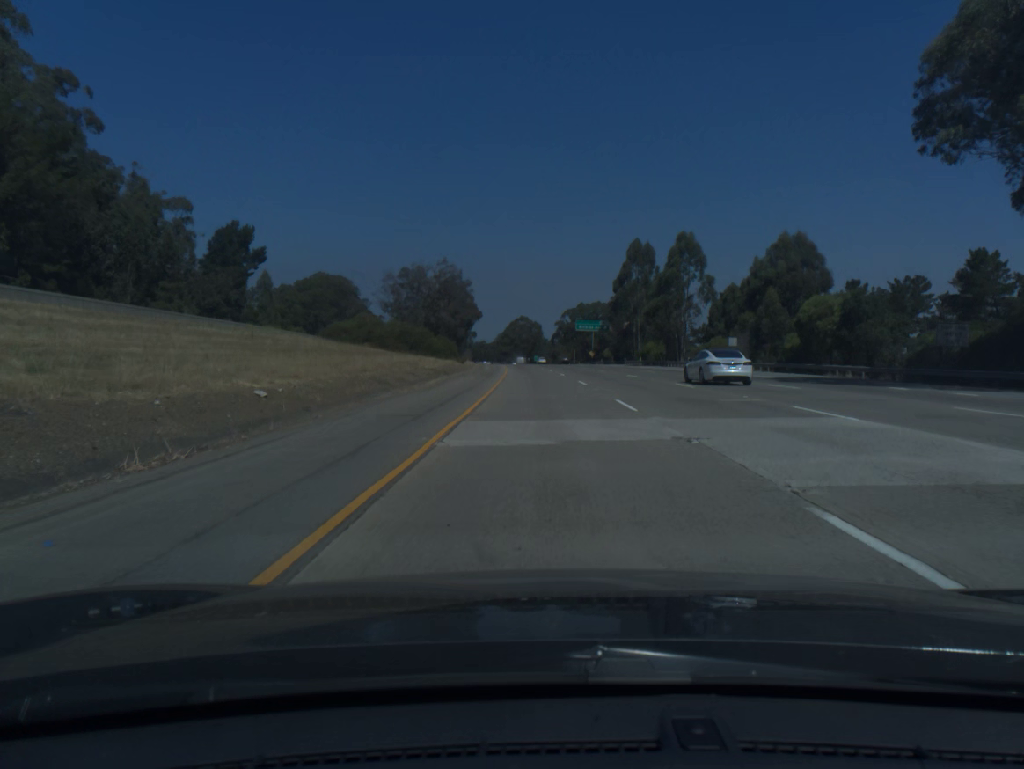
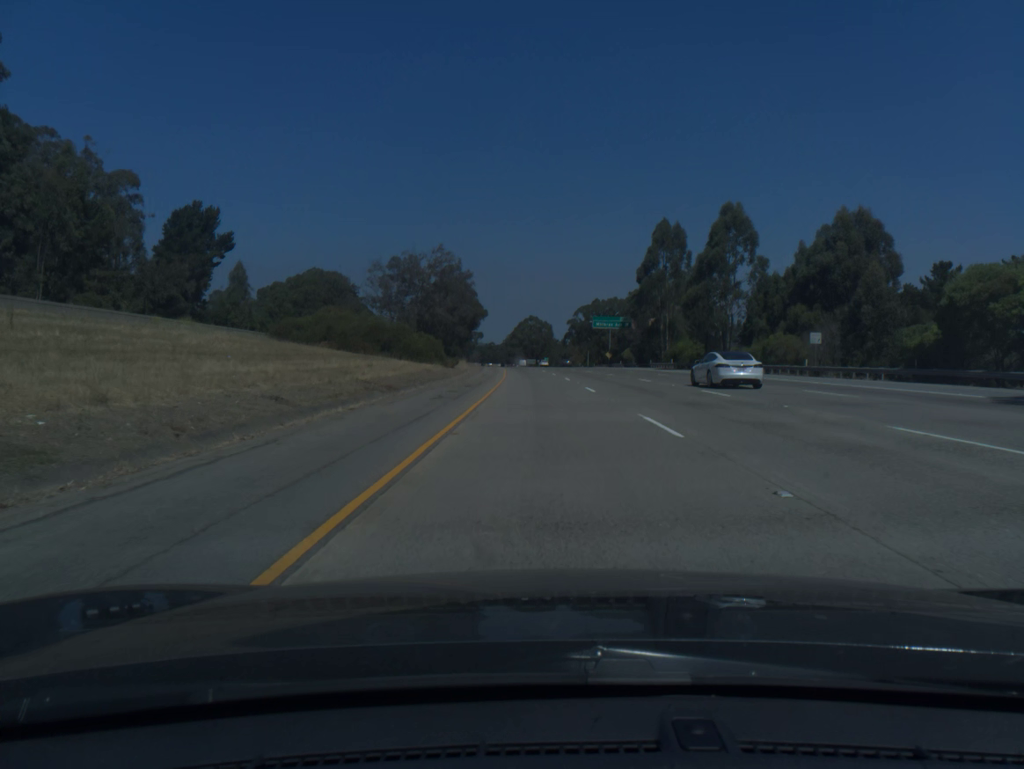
(-0.1, +19.7) m; -1°
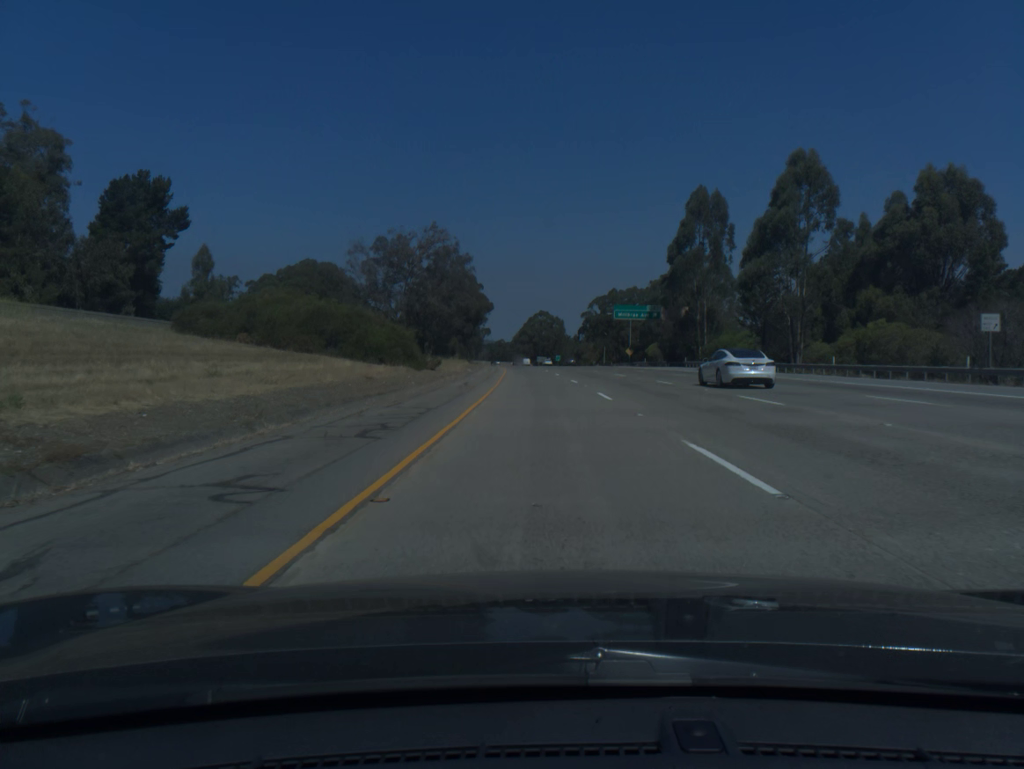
(-0.1, +19.7) m; -1°
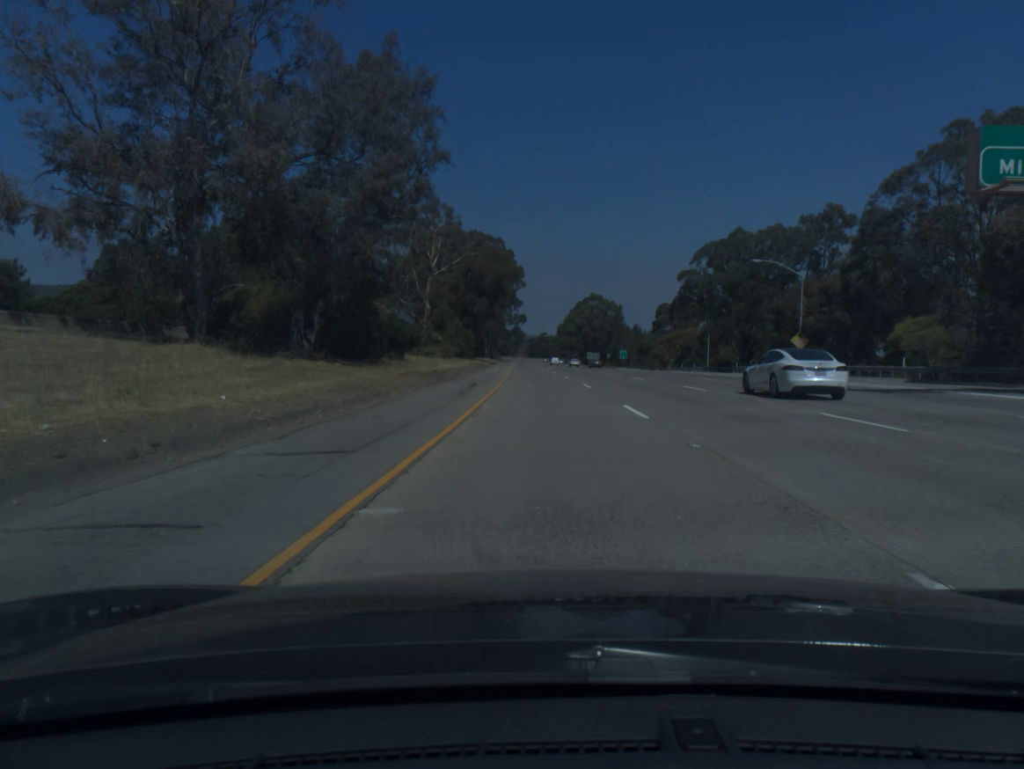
(-2.3, +79.0) m; -3°
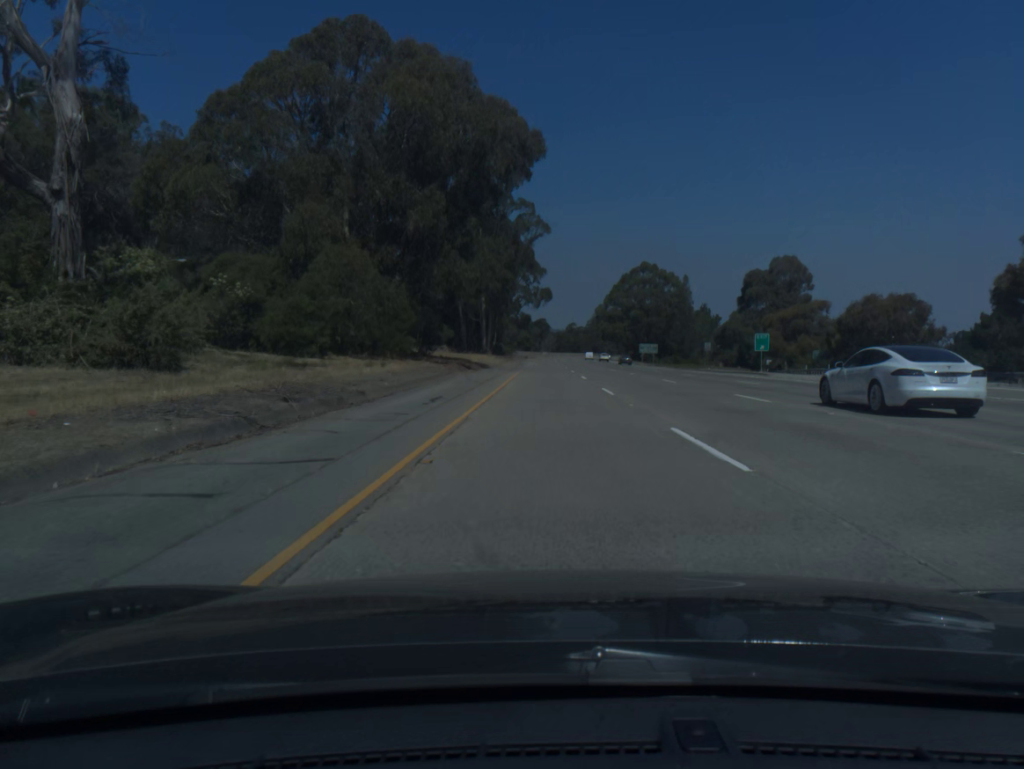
(-1.7, +79.3) m; -2°
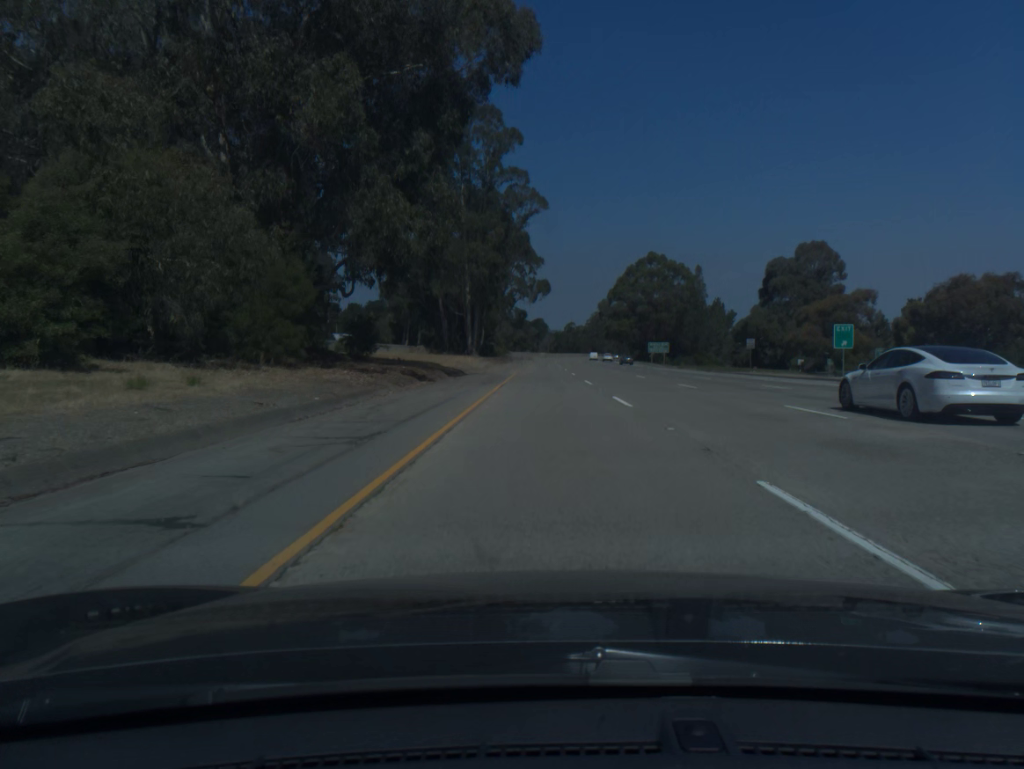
(0.0, +19.8) m; 0°
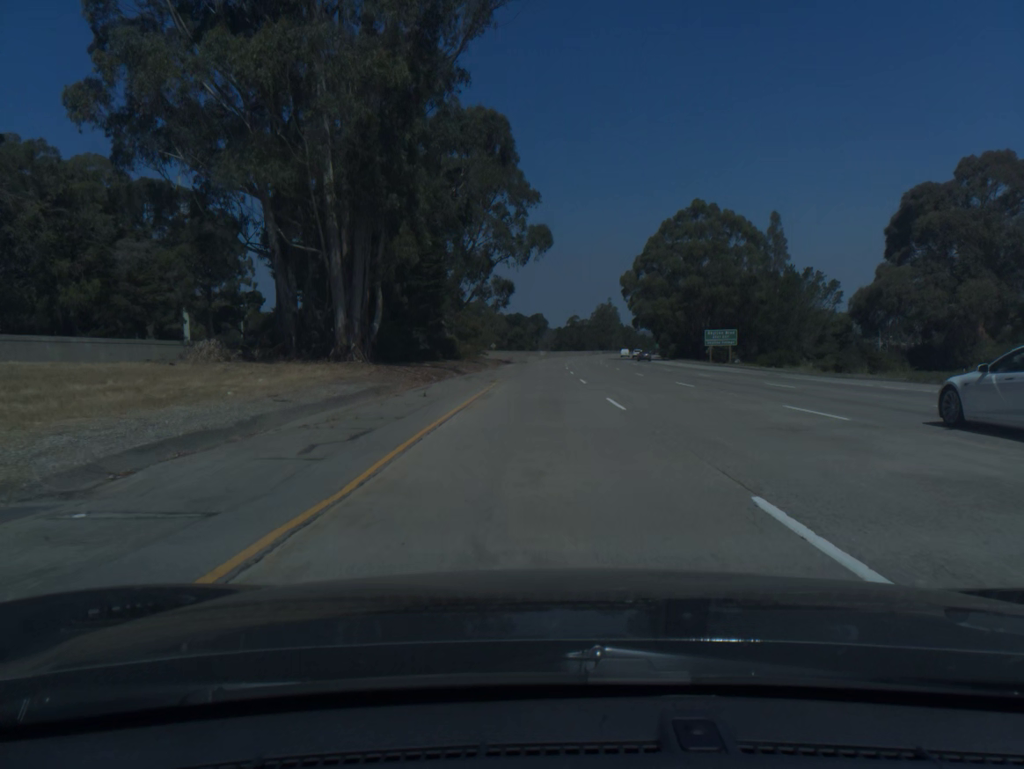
(+0.1, +59.5) m; 0°
